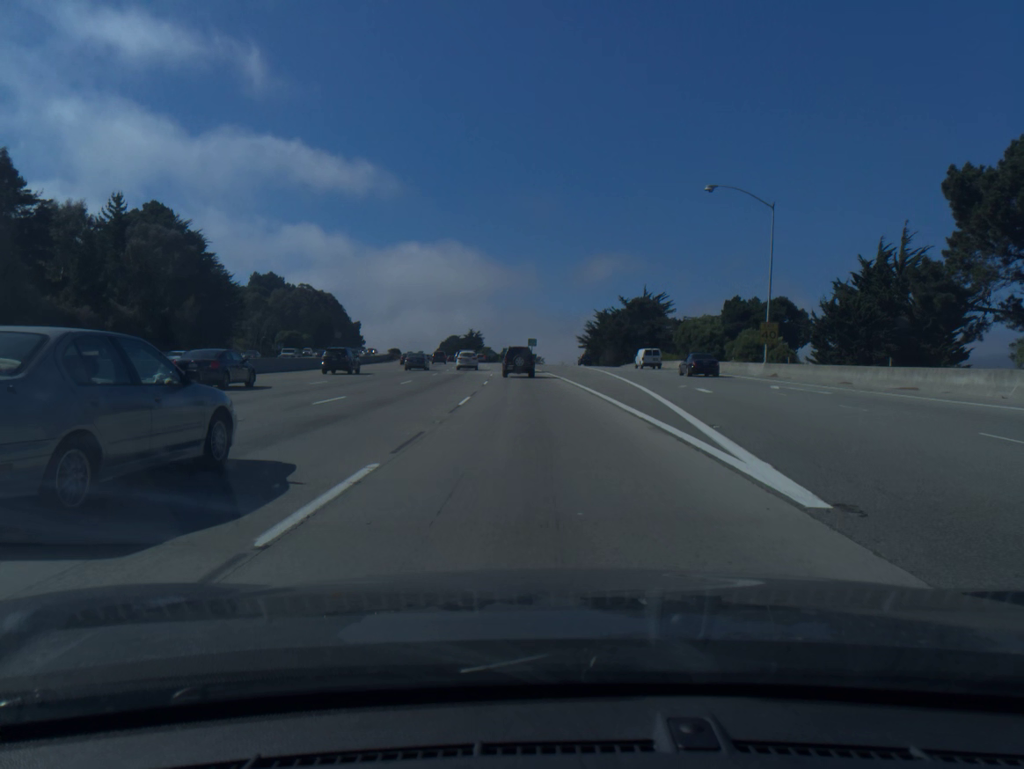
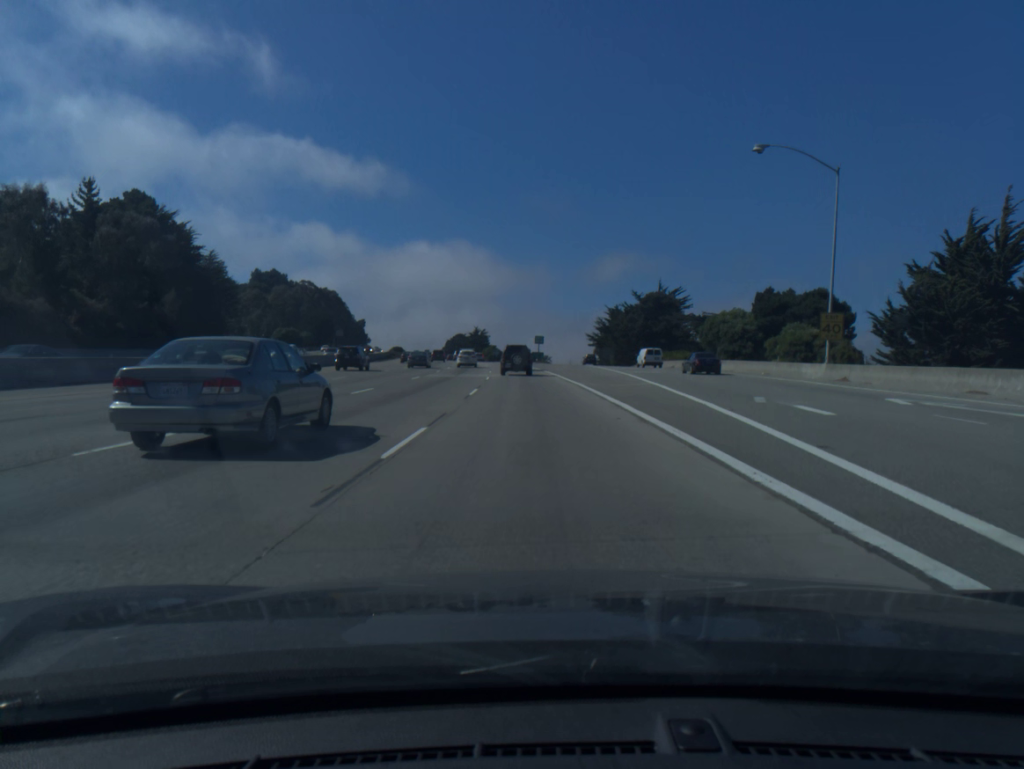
(-0.1, +10.3) m; -1°
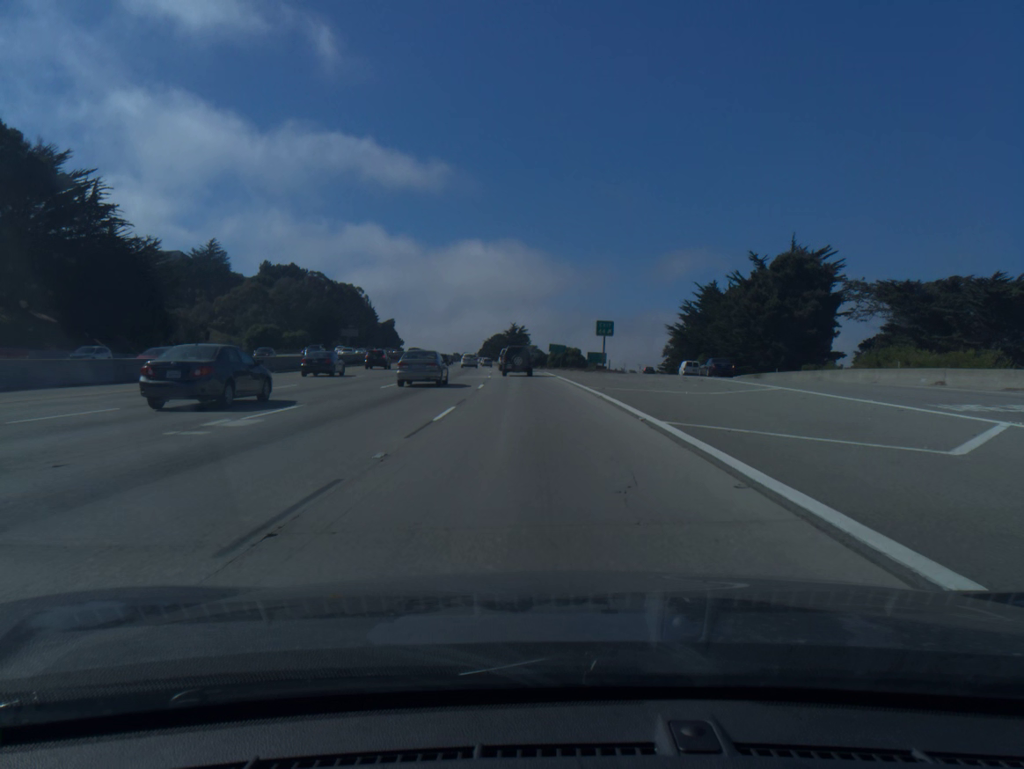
(-1.3, +52.9) m; -3°
